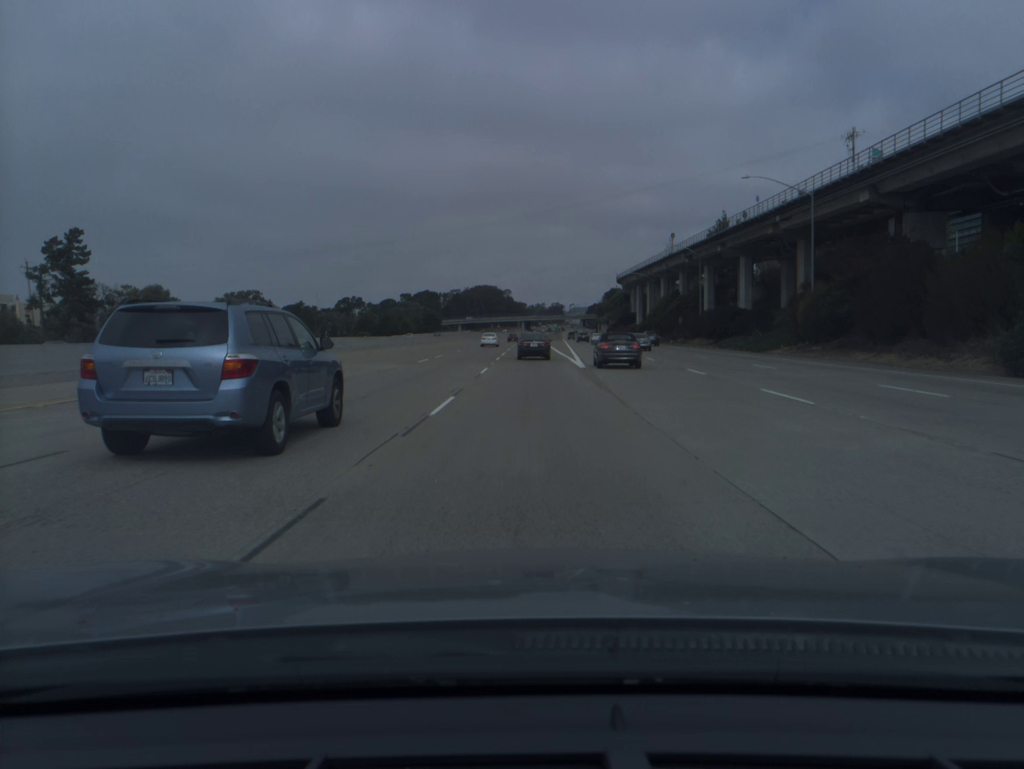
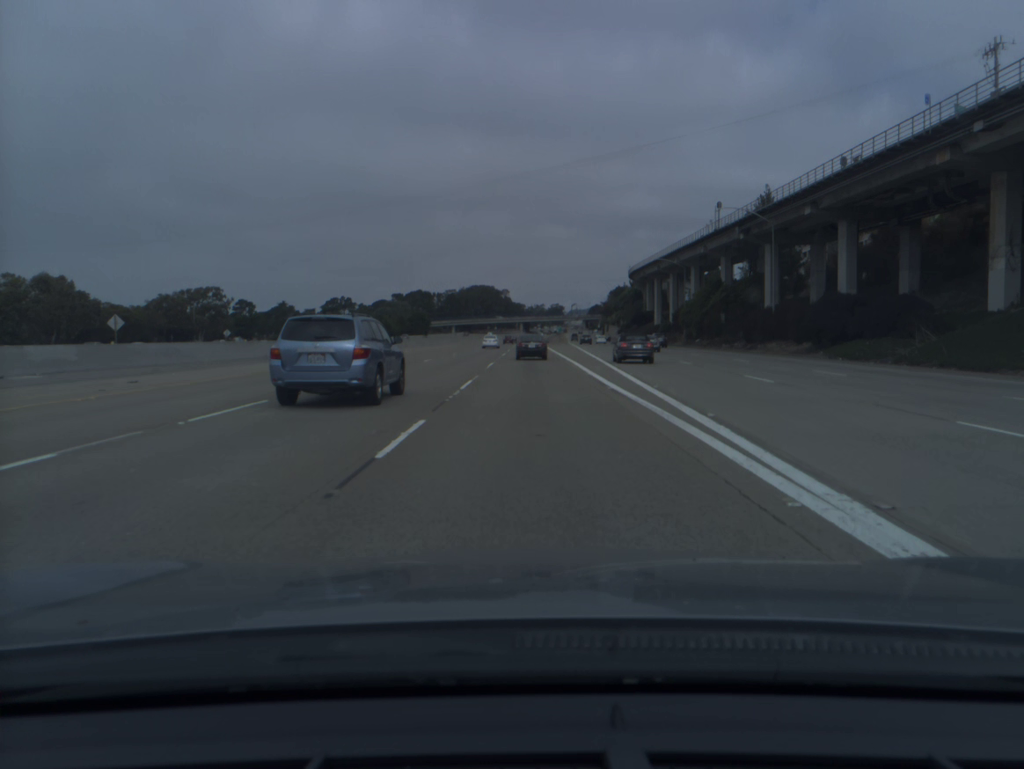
(+0.1, +32.9) m; 0°
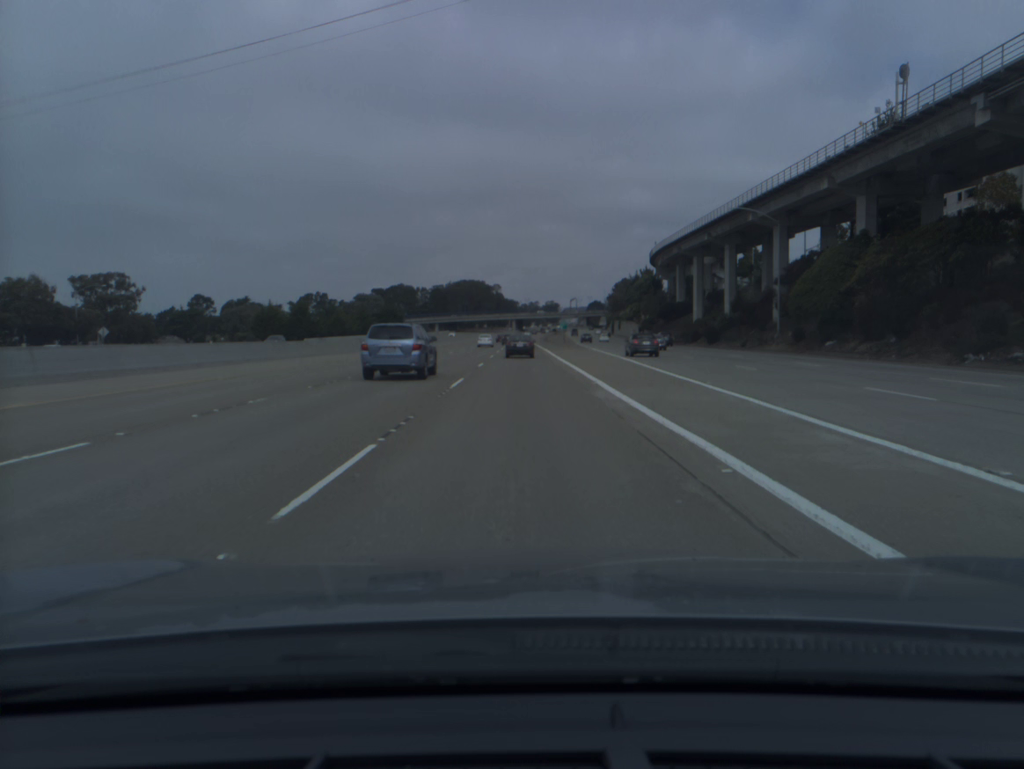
(+0.2, +49.5) m; 0°
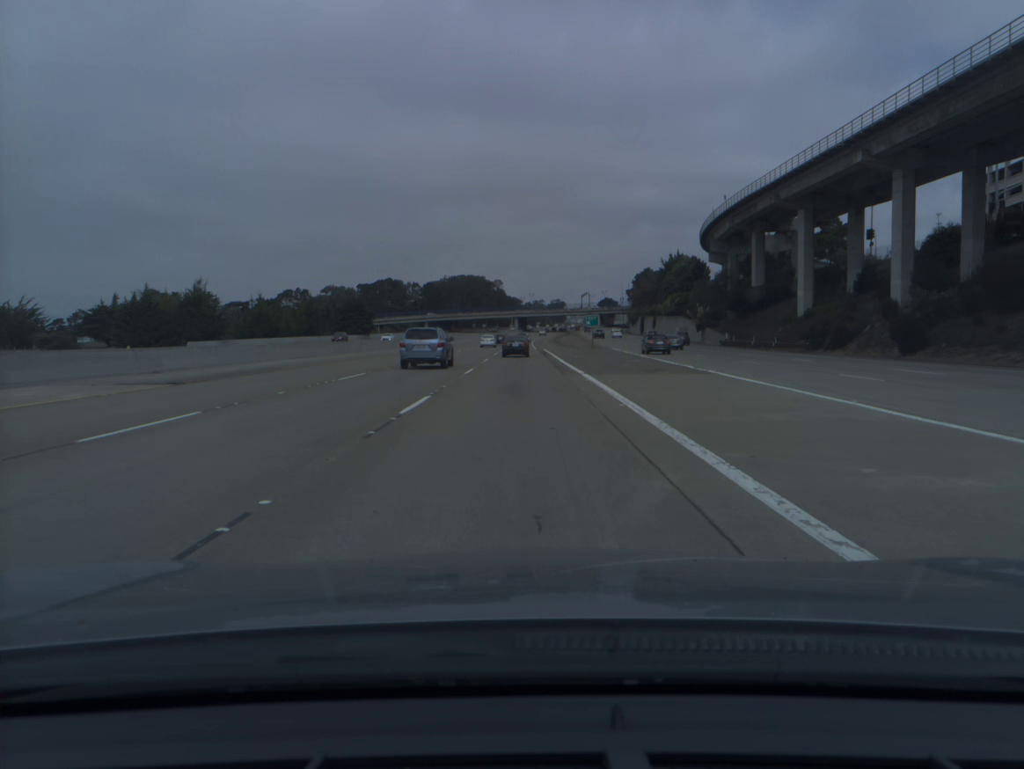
(-0.1, +49.9) m; 0°
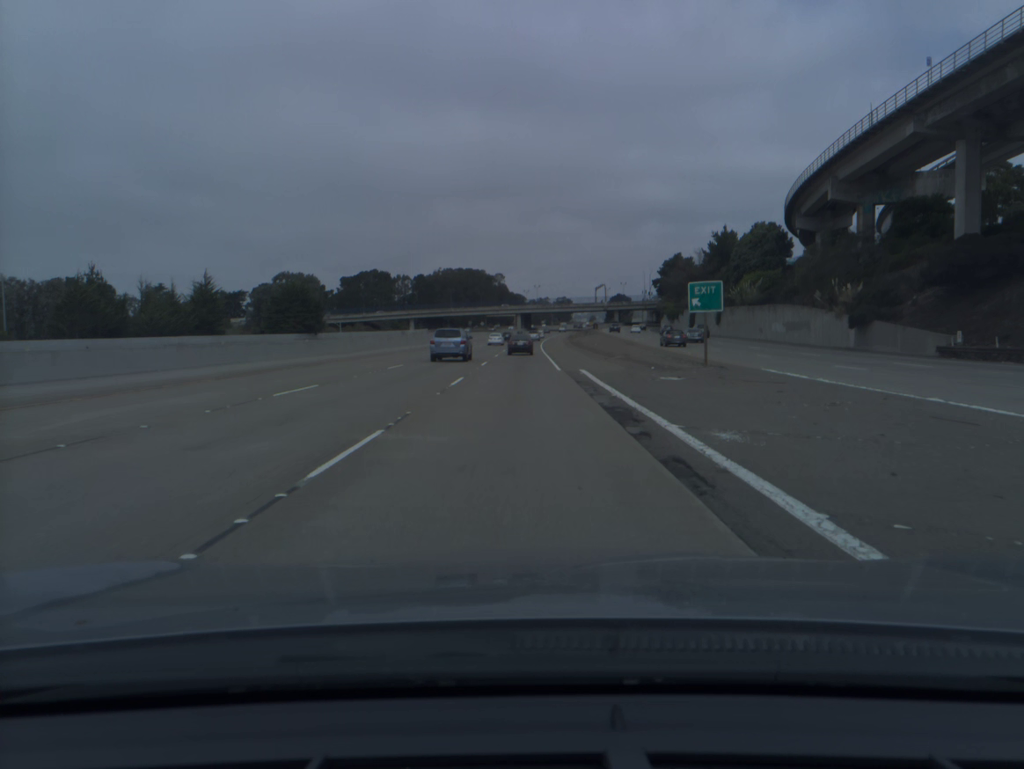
(-0.2, +50.7) m; 0°
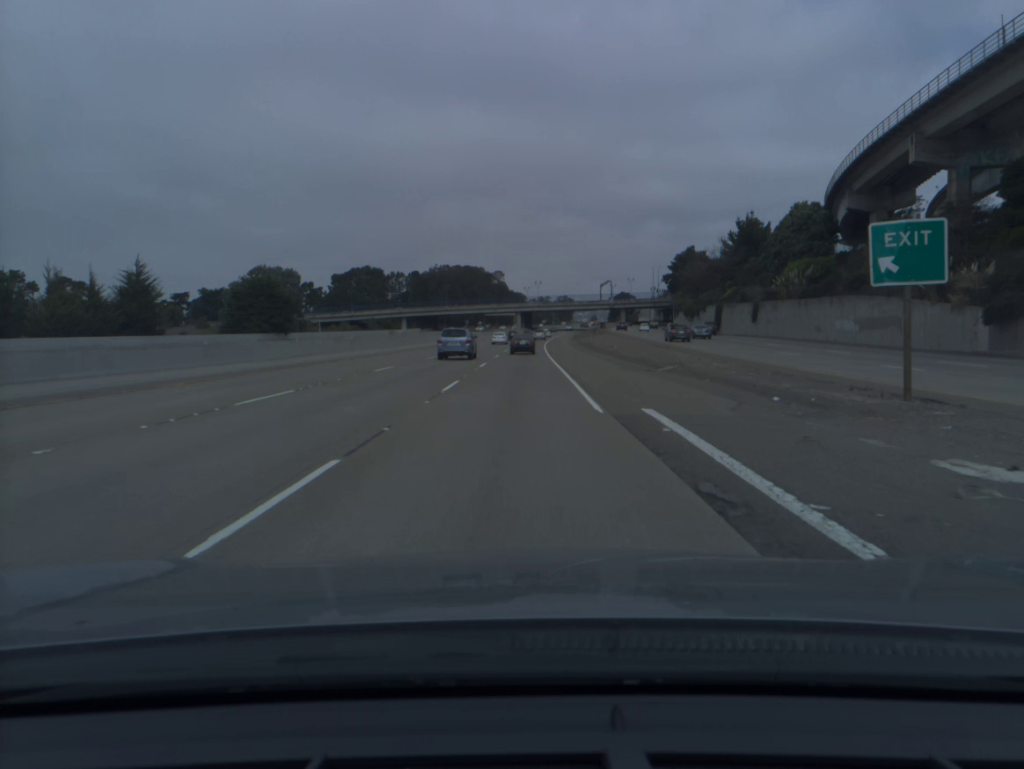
(0.0, +17.0) m; 0°
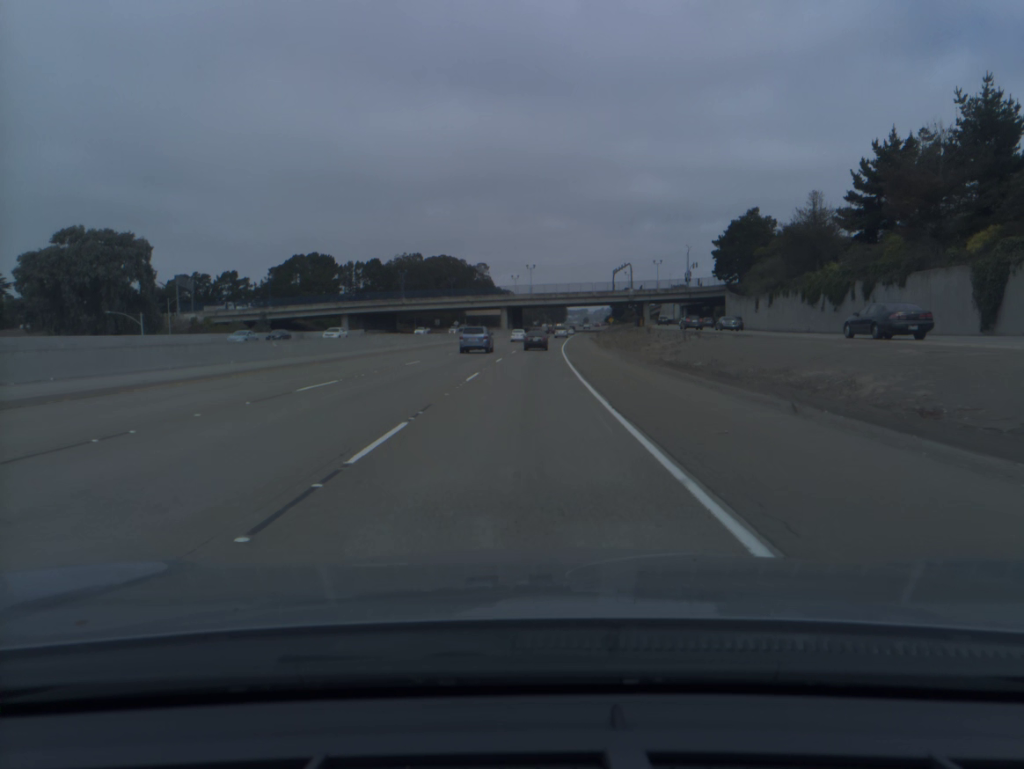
(+0.2, +68.7) m; +1°
